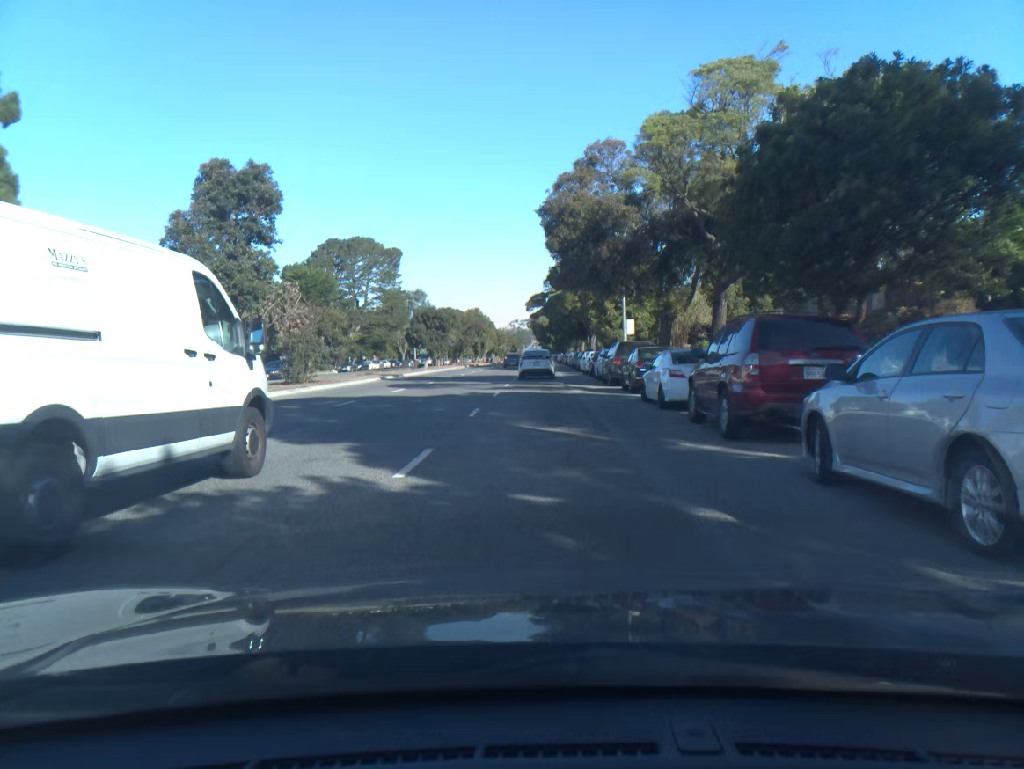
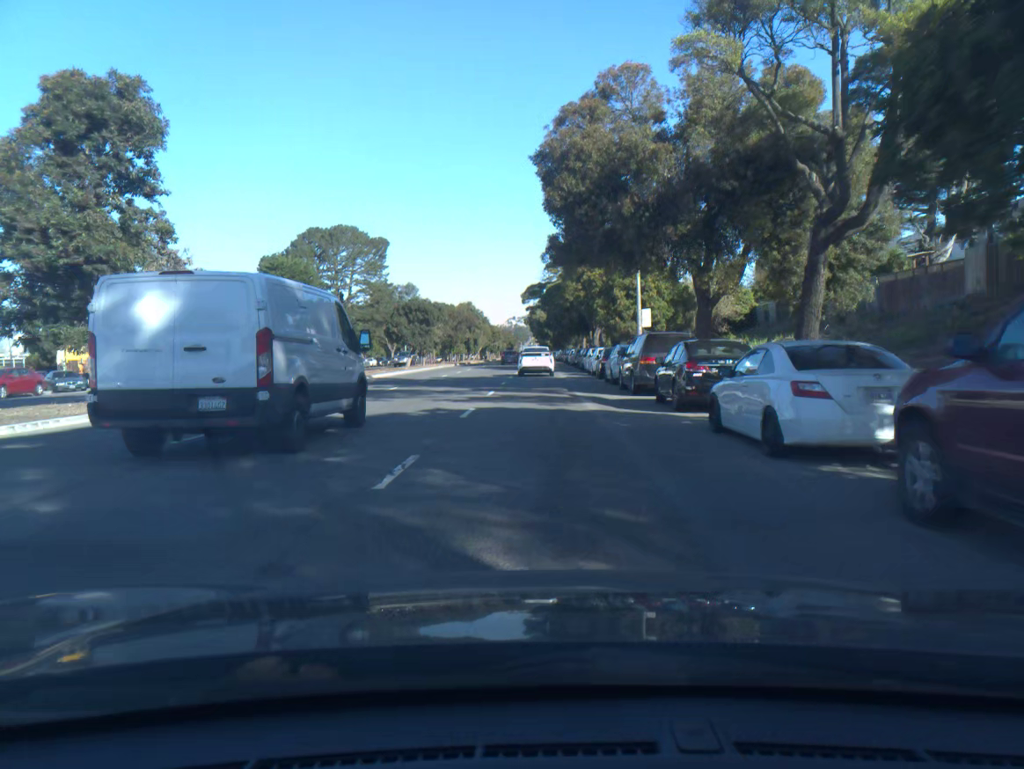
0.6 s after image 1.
(0.0, +8.4) m; 0°
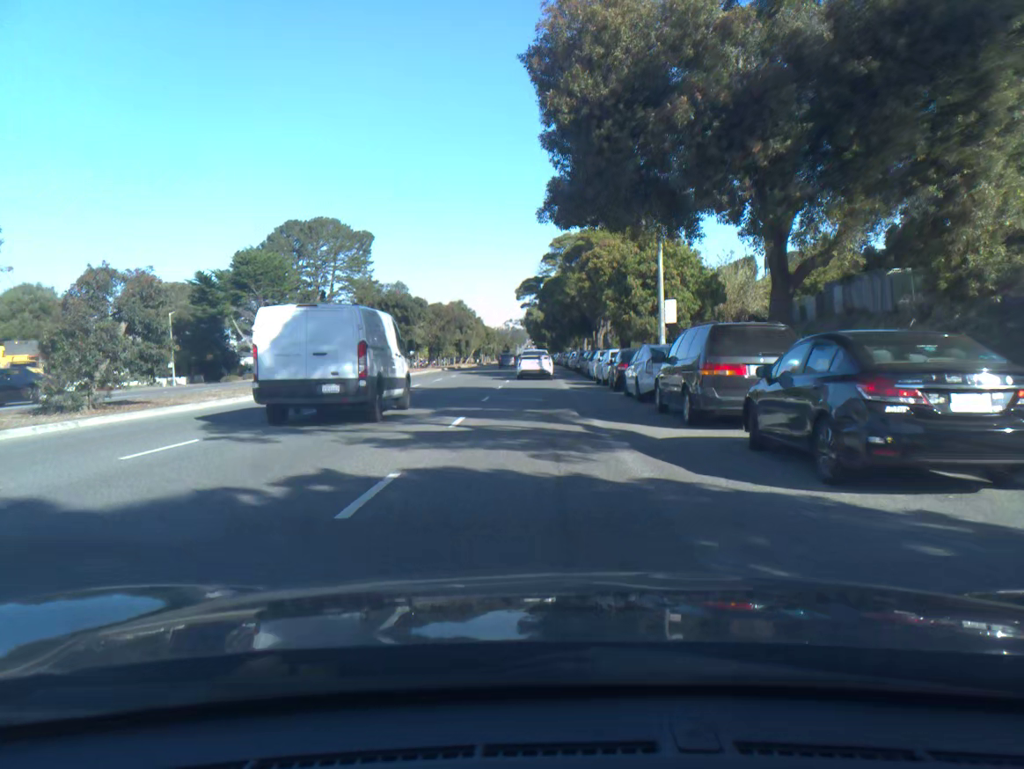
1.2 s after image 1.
(0.0, +8.4) m; 0°
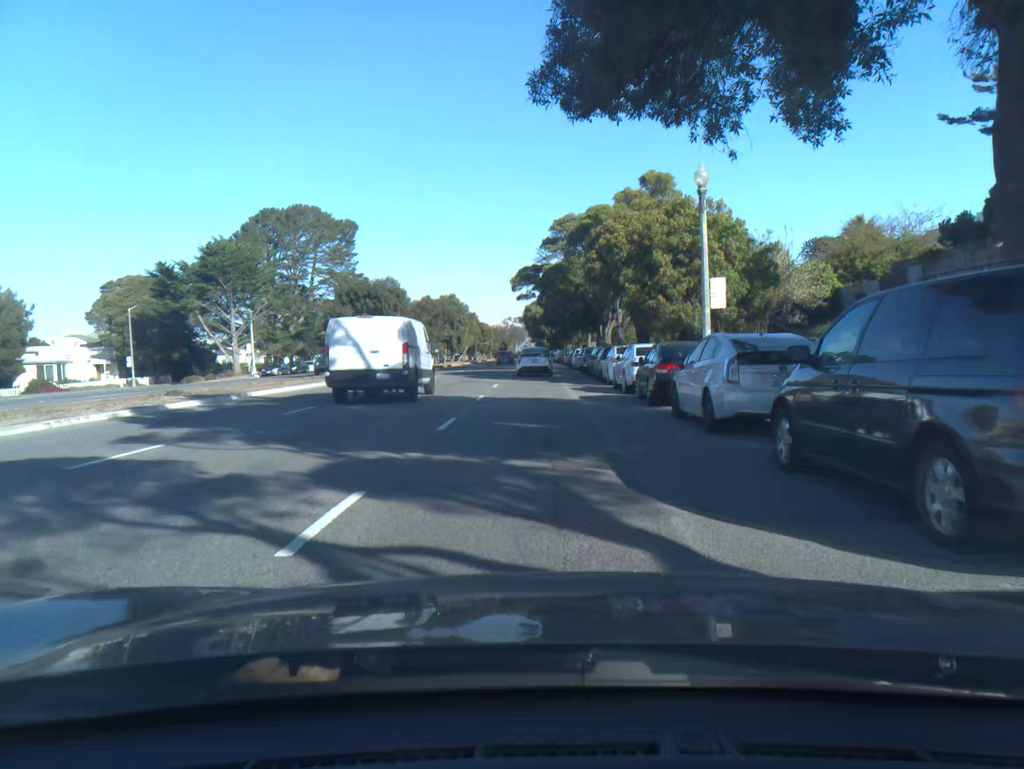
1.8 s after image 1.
(0.0, +8.5) m; 0°
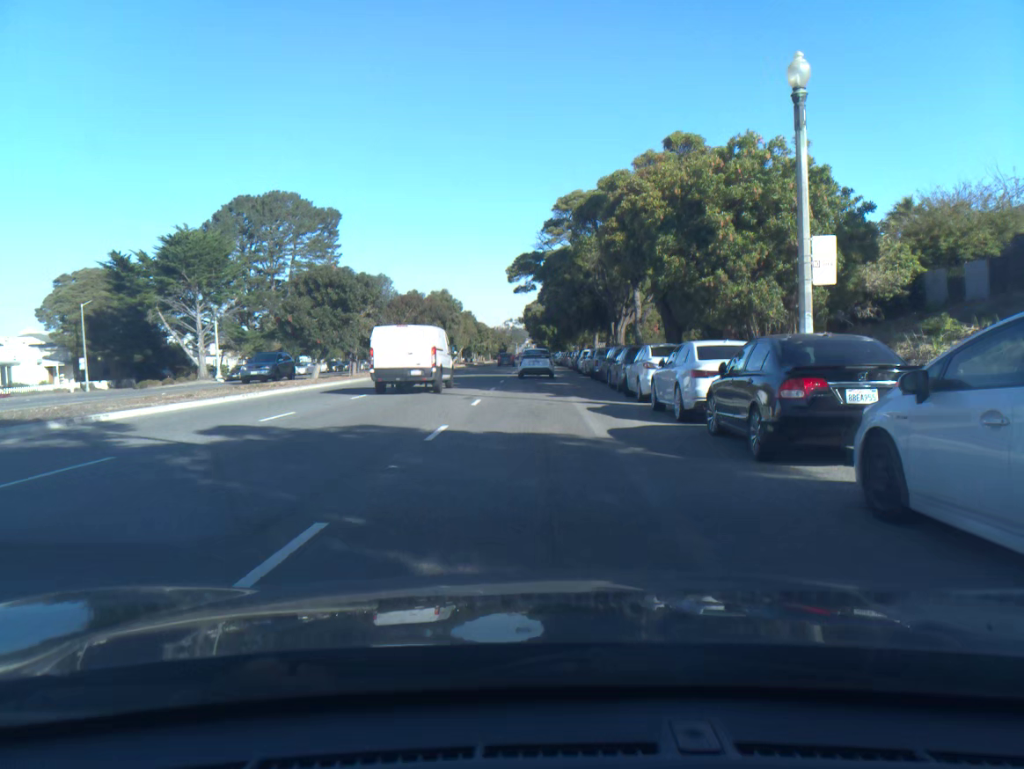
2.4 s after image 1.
(0.0, +8.6) m; 0°
